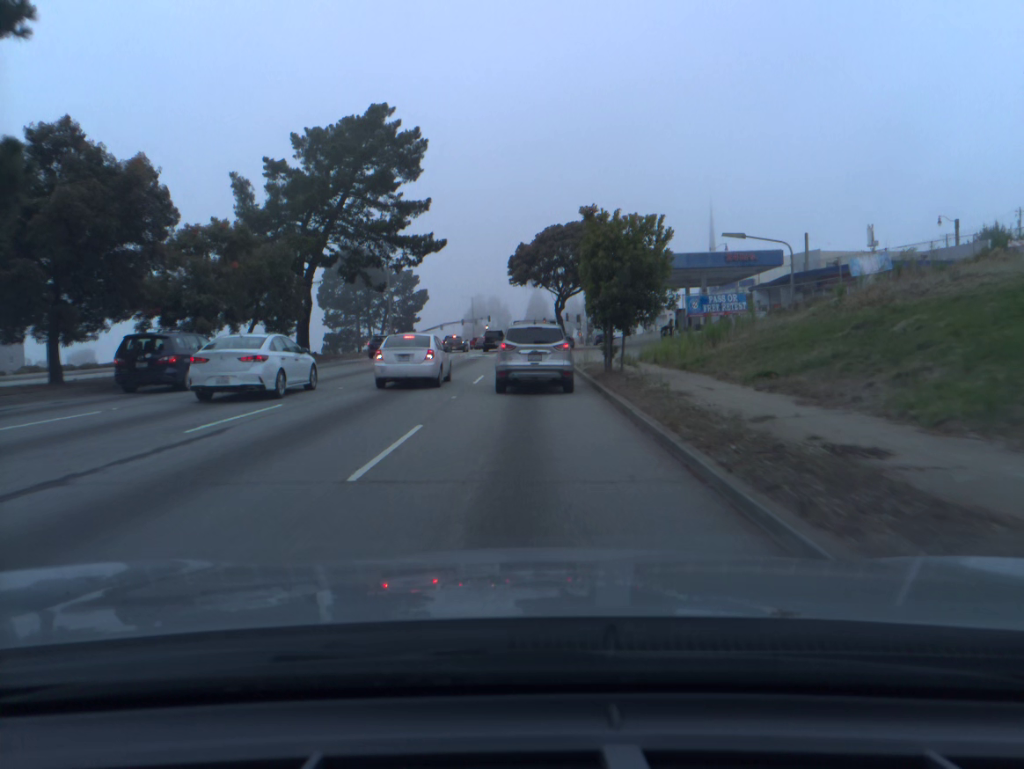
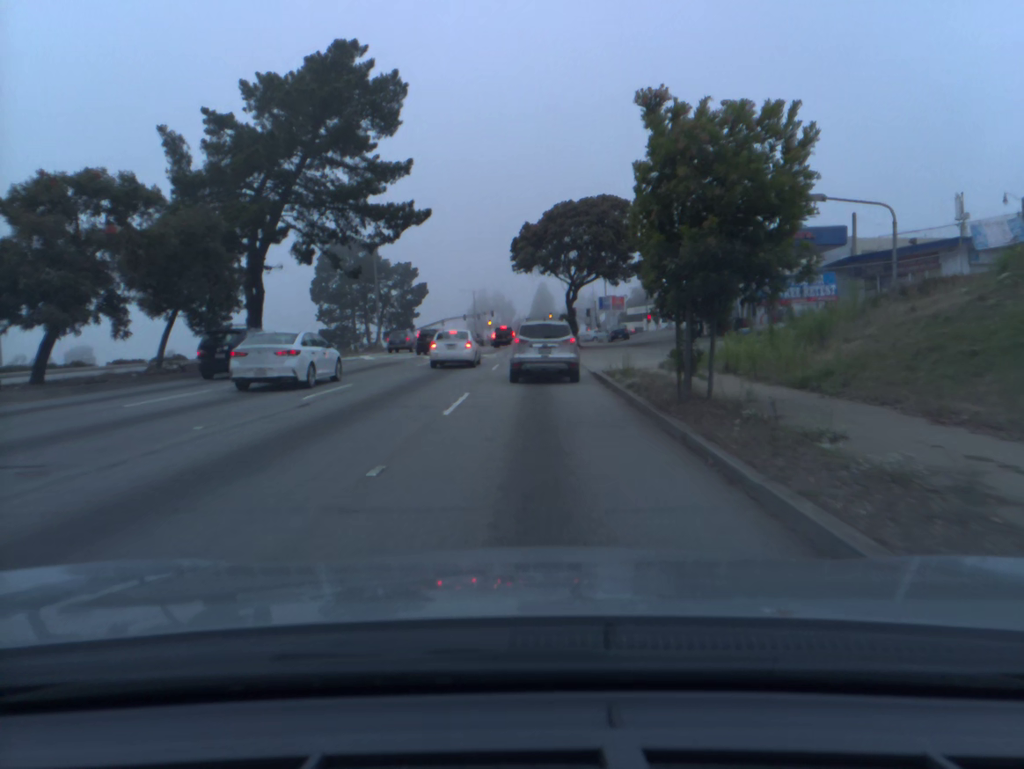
(-0.1, +9.6) m; -1°
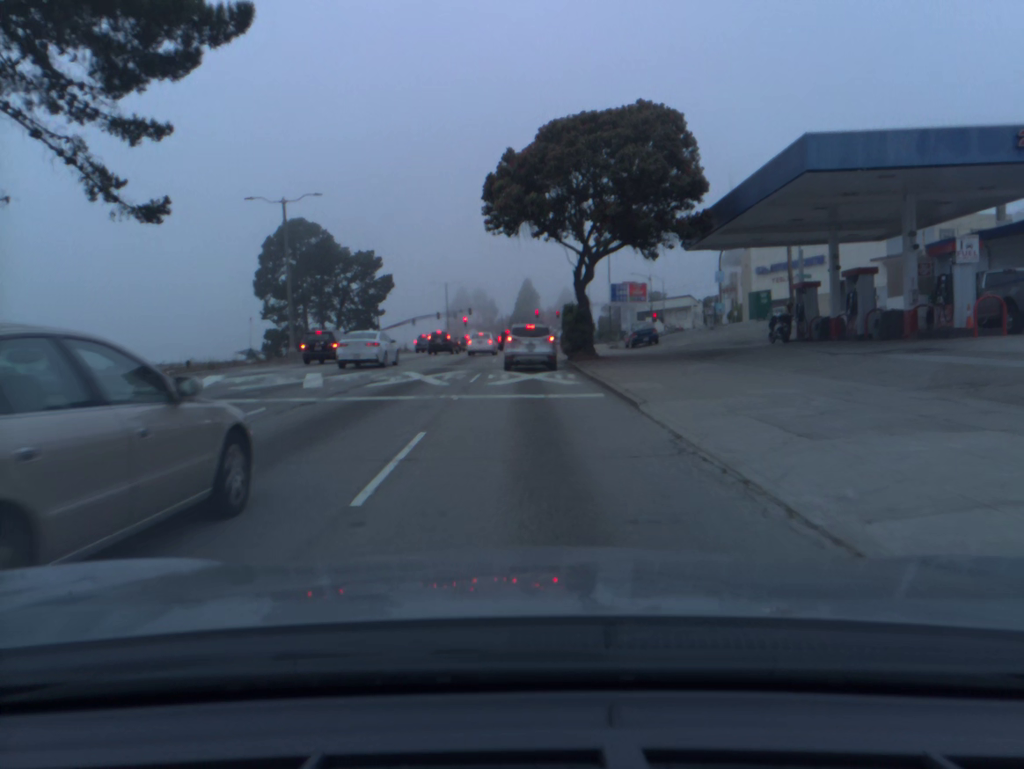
(0.0, +21.4) m; +1°
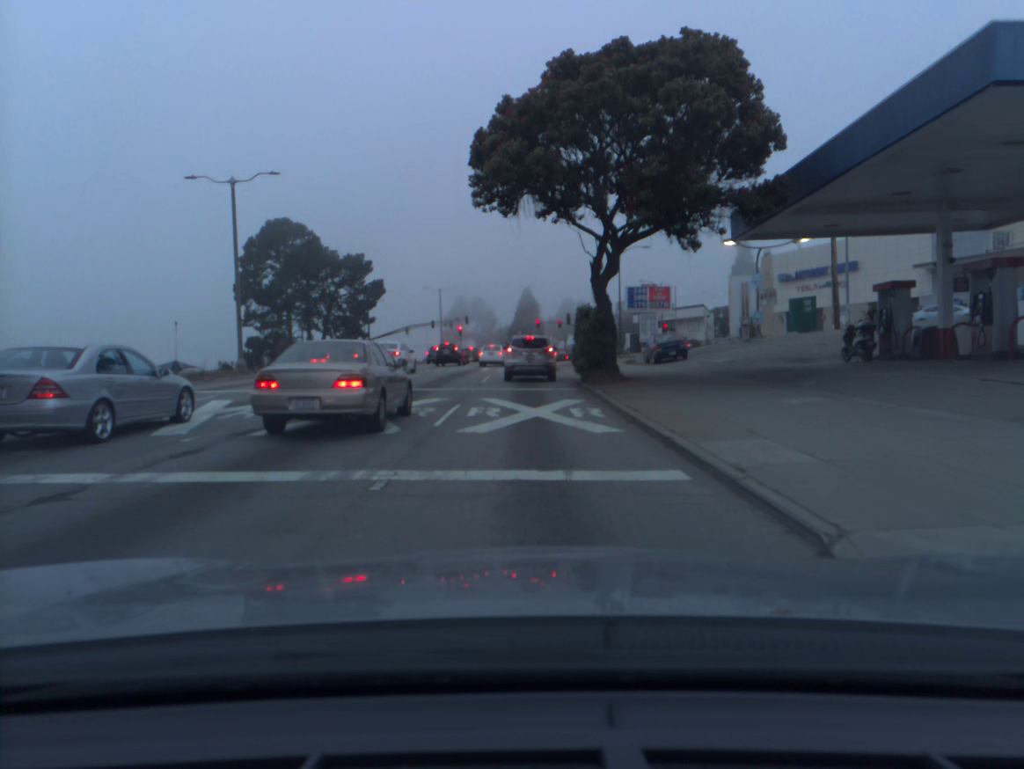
(0.0, +8.1) m; 0°
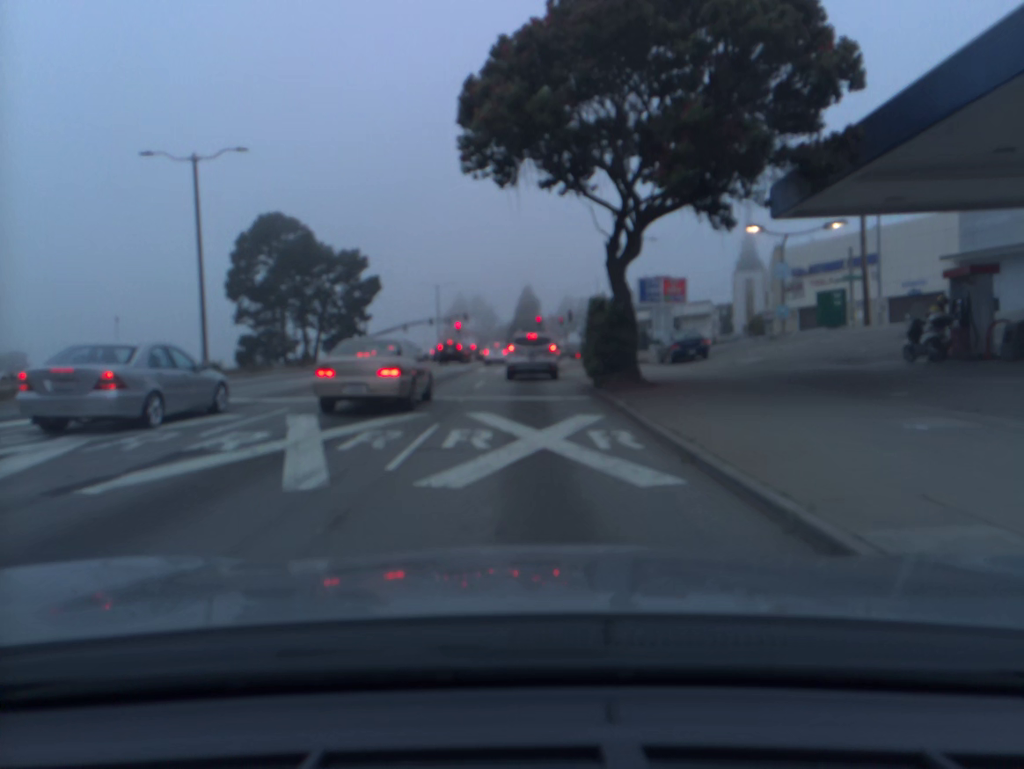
(0.0, +4.6) m; 0°
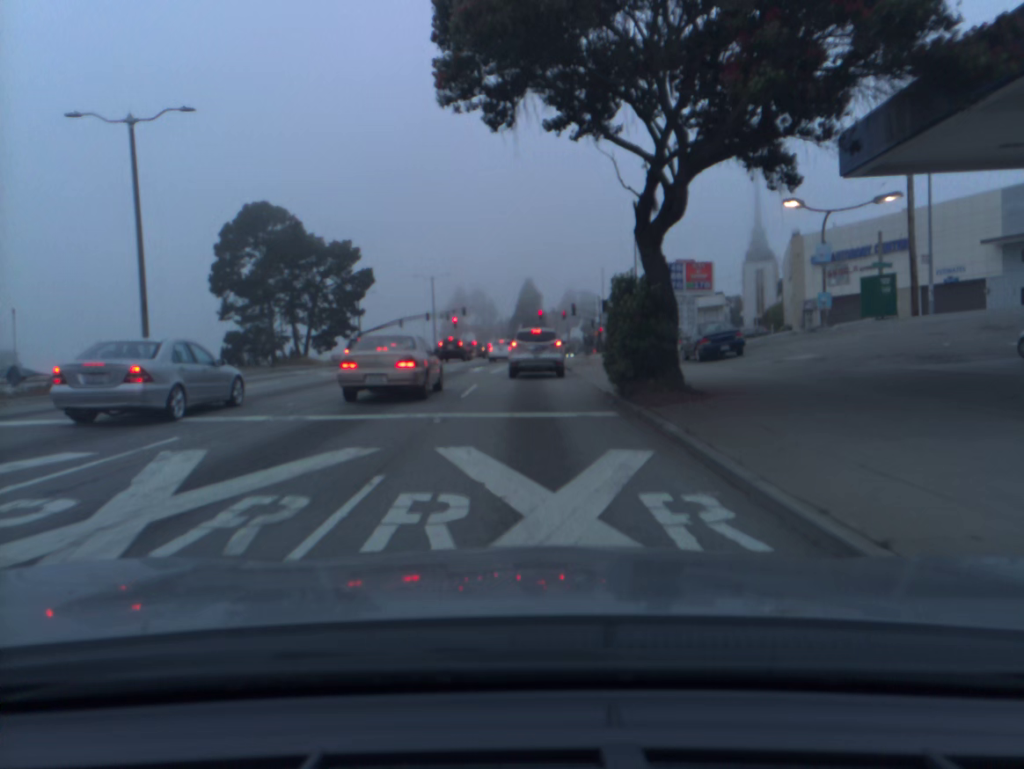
(0.0, +5.0) m; 0°
